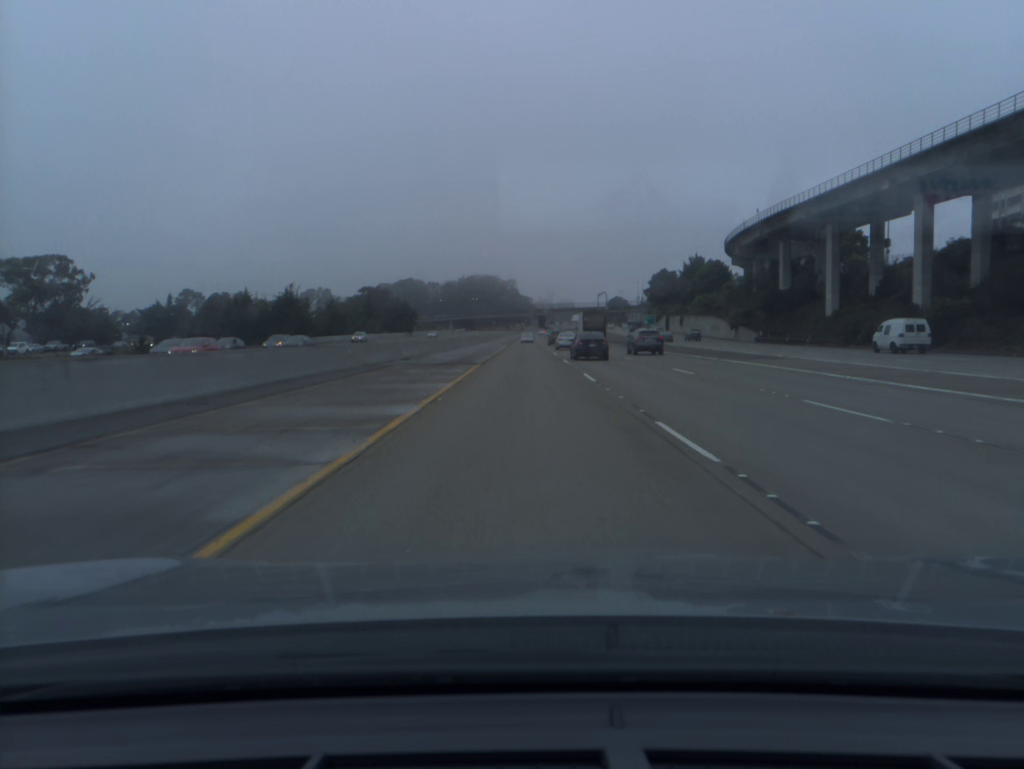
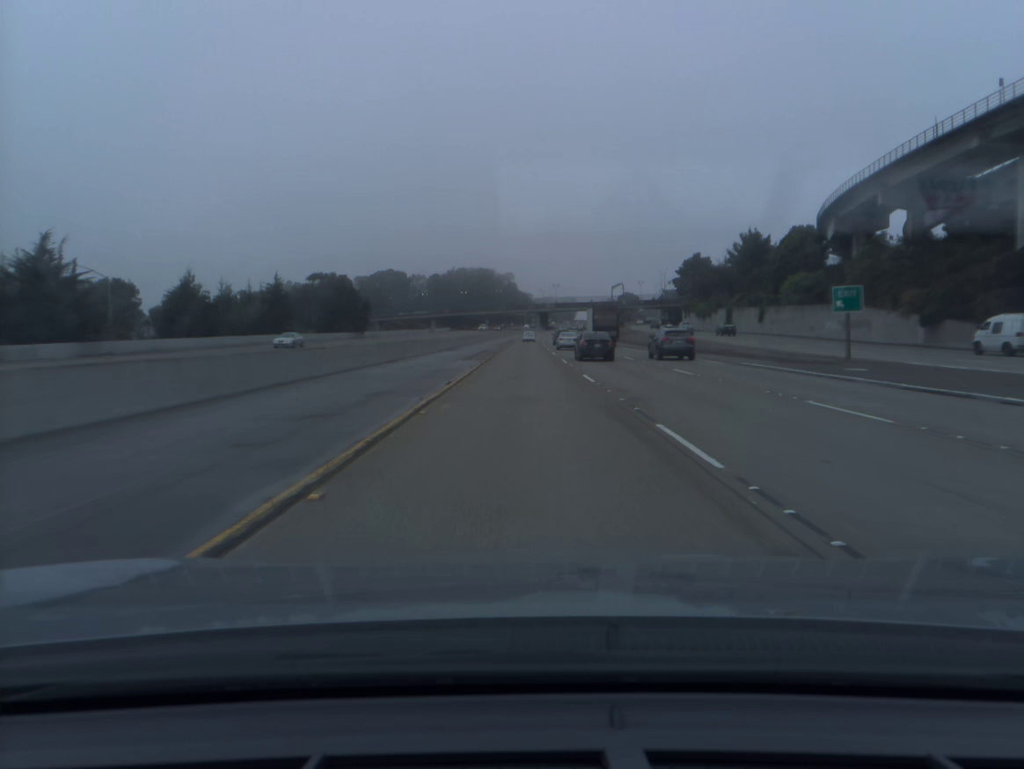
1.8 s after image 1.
(0.0, +58.6) m; 0°
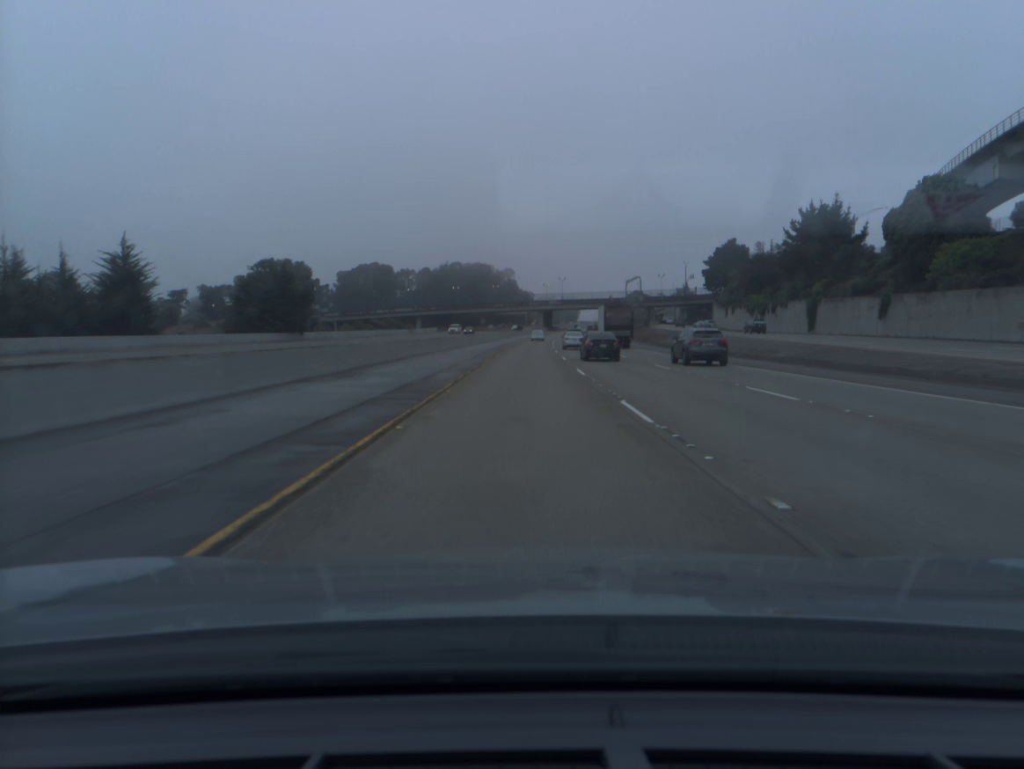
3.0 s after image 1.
(0.0, +39.1) m; 0°
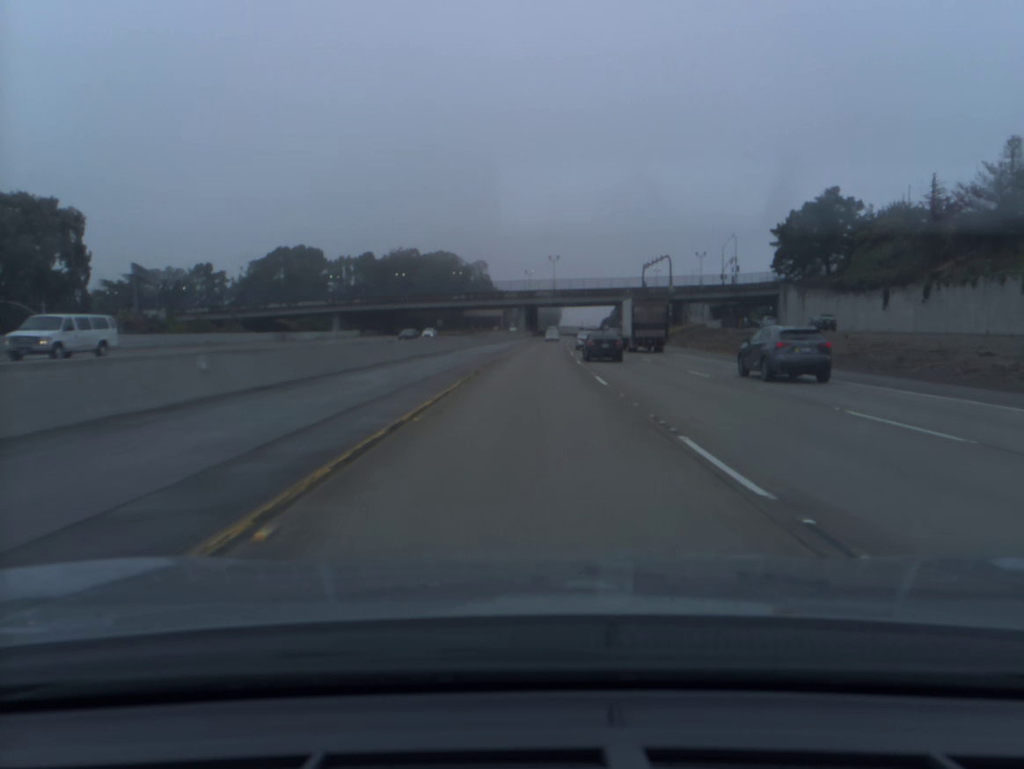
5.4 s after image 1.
(+0.6, +78.3) m; +2°
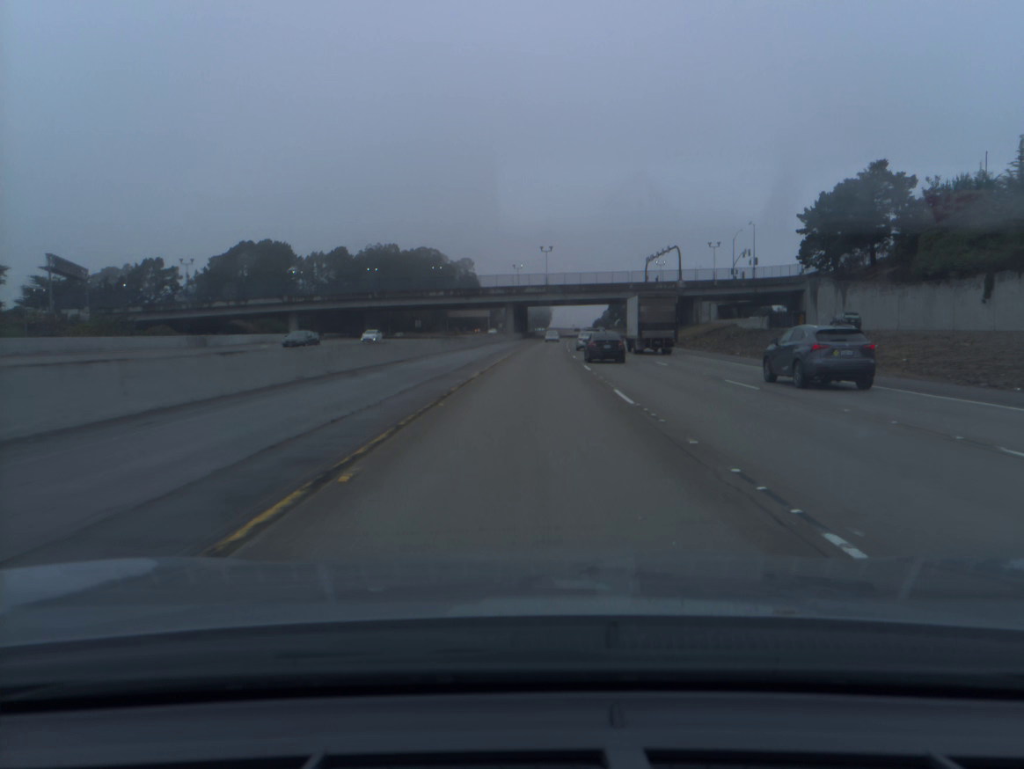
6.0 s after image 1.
(+0.1, +19.6) m; +1°
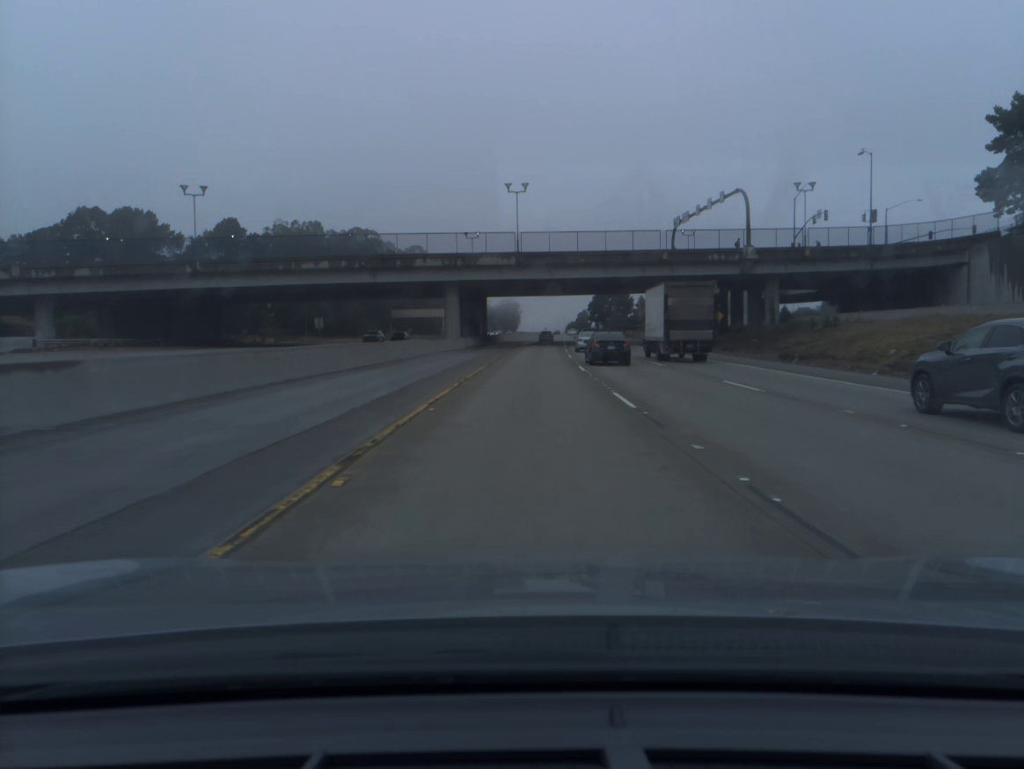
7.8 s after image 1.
(+1.3, +58.6) m; +2°
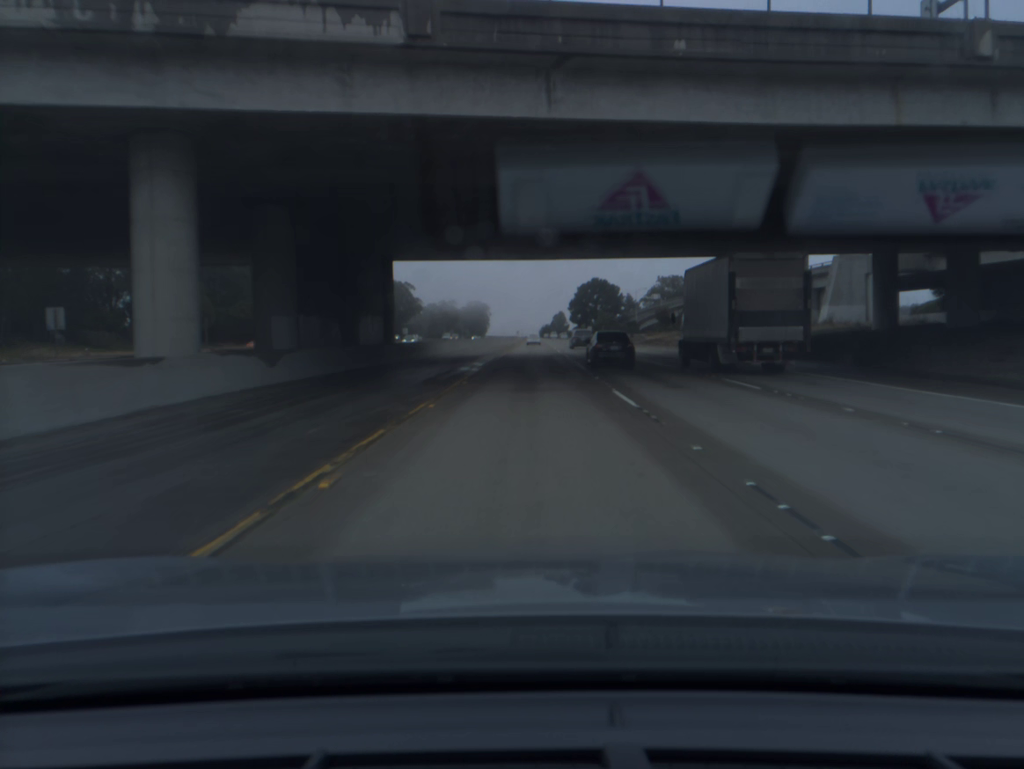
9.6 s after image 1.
(+1.1, +58.6) m; +2°
